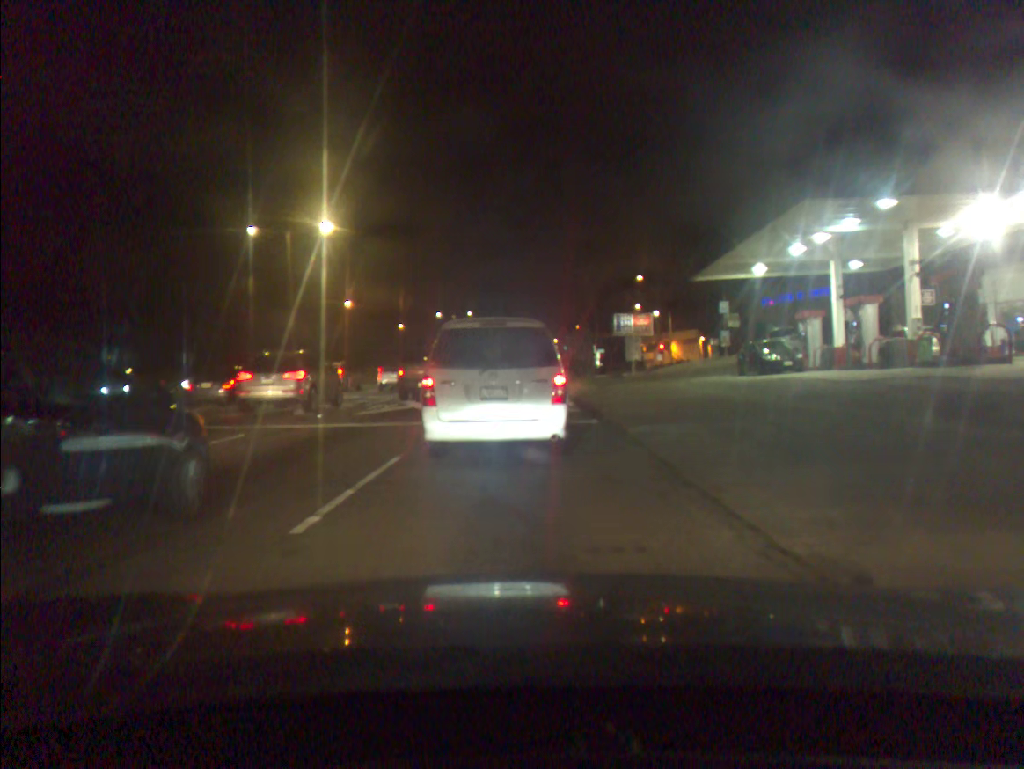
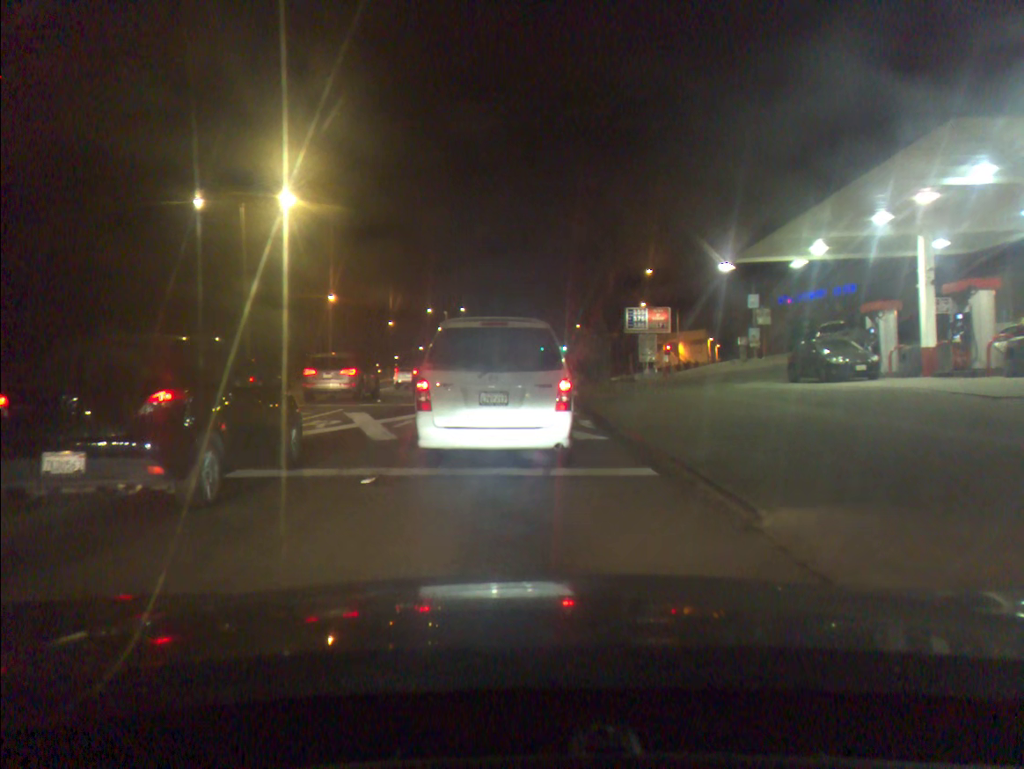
(0.0, +7.0) m; 0°
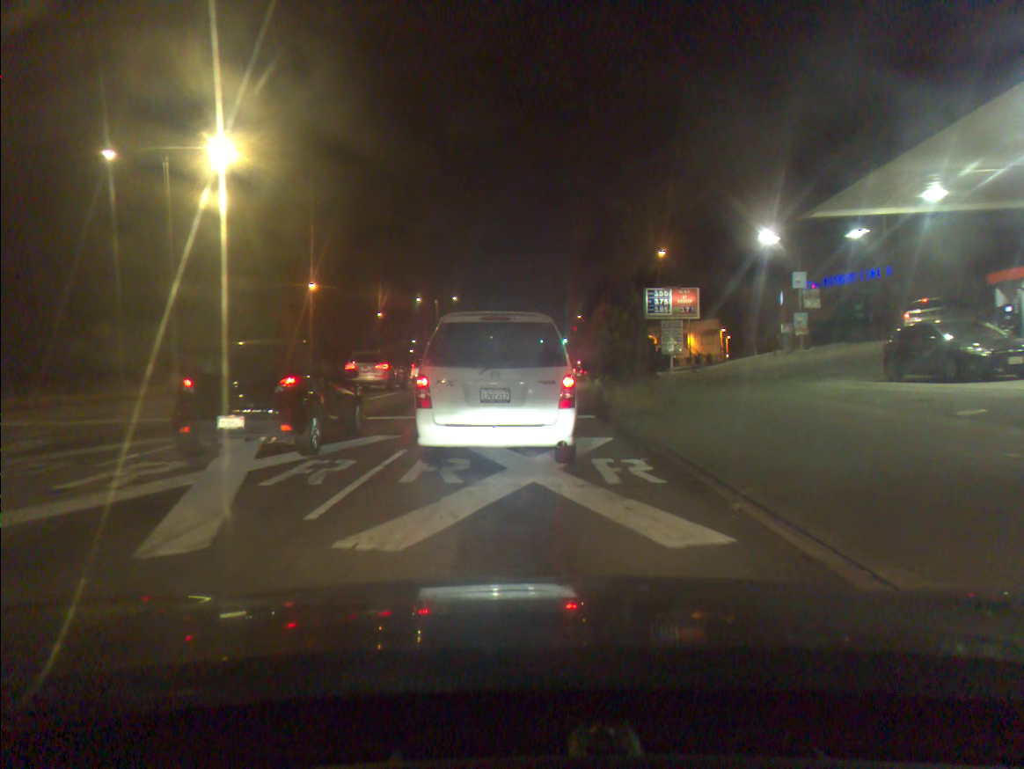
(0.0, +7.7) m; 0°
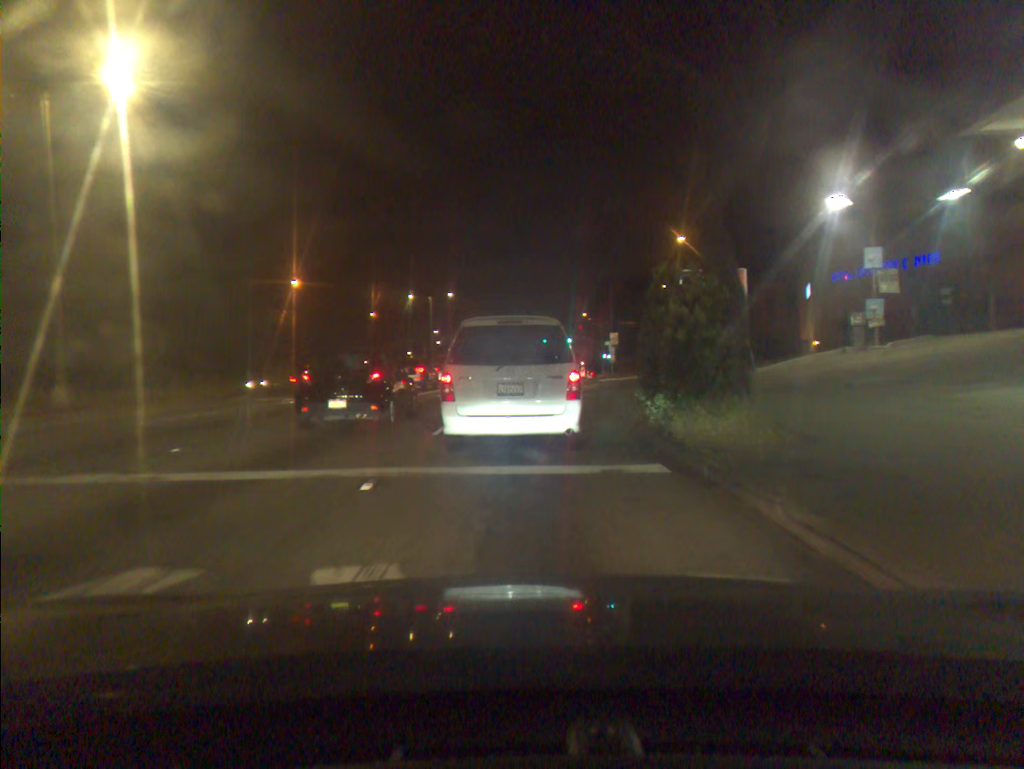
(0.0, +7.7) m; 0°
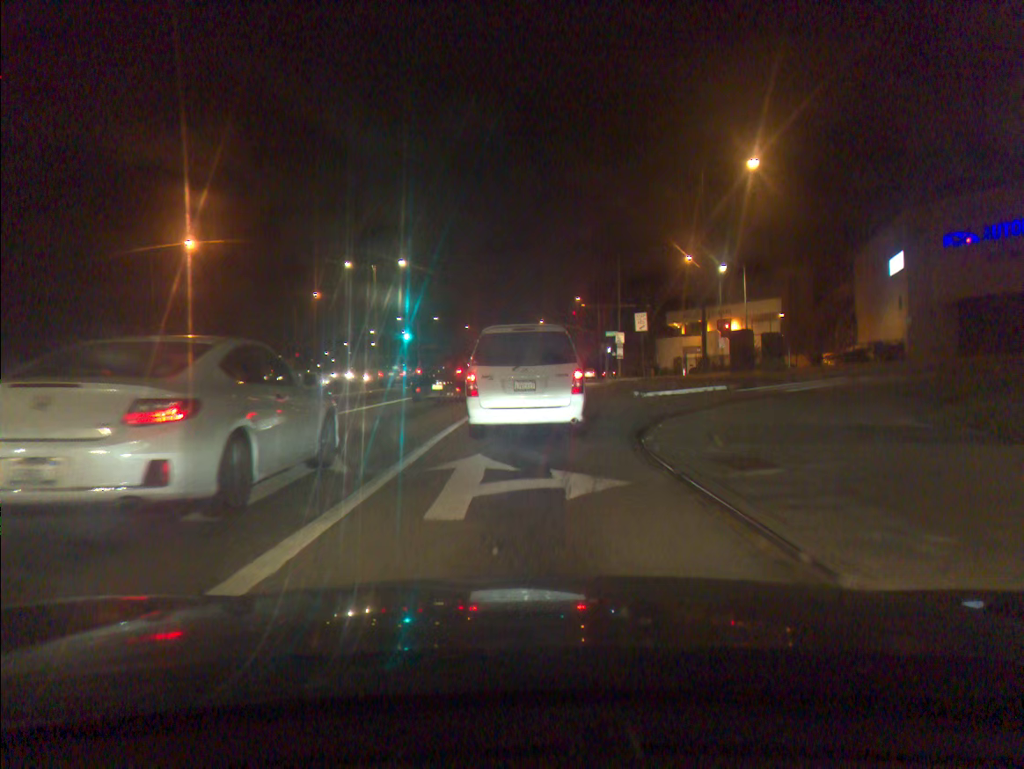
(+0.3, +21.8) m; +2°
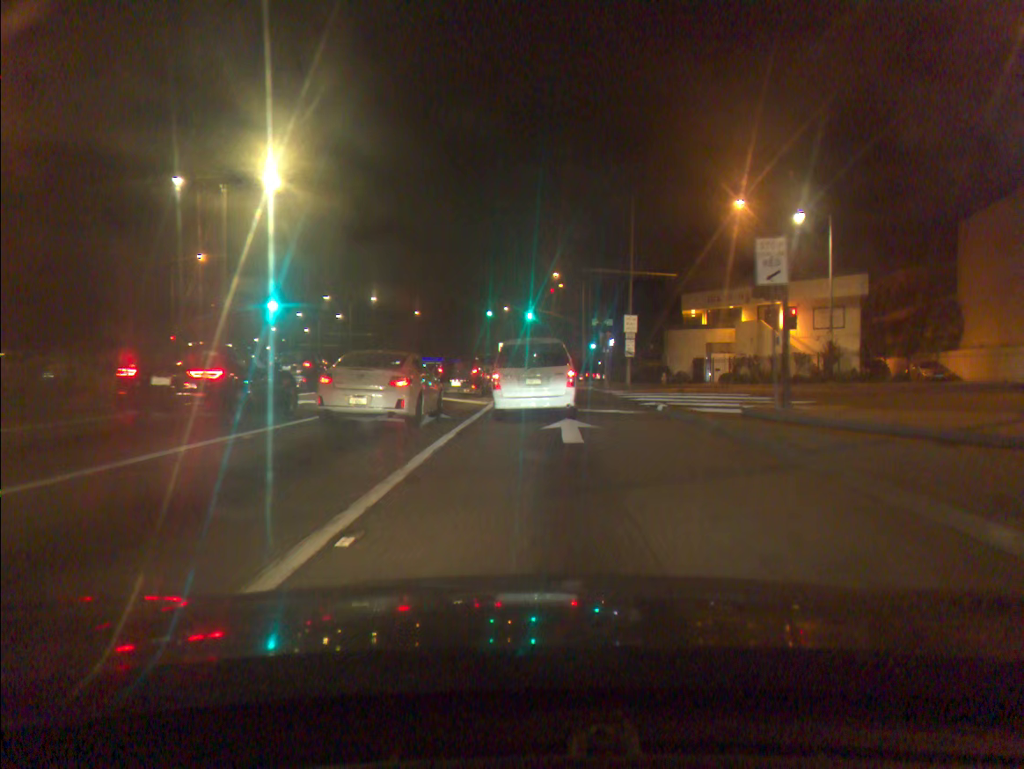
(+0.6, +24.8) m; +3°
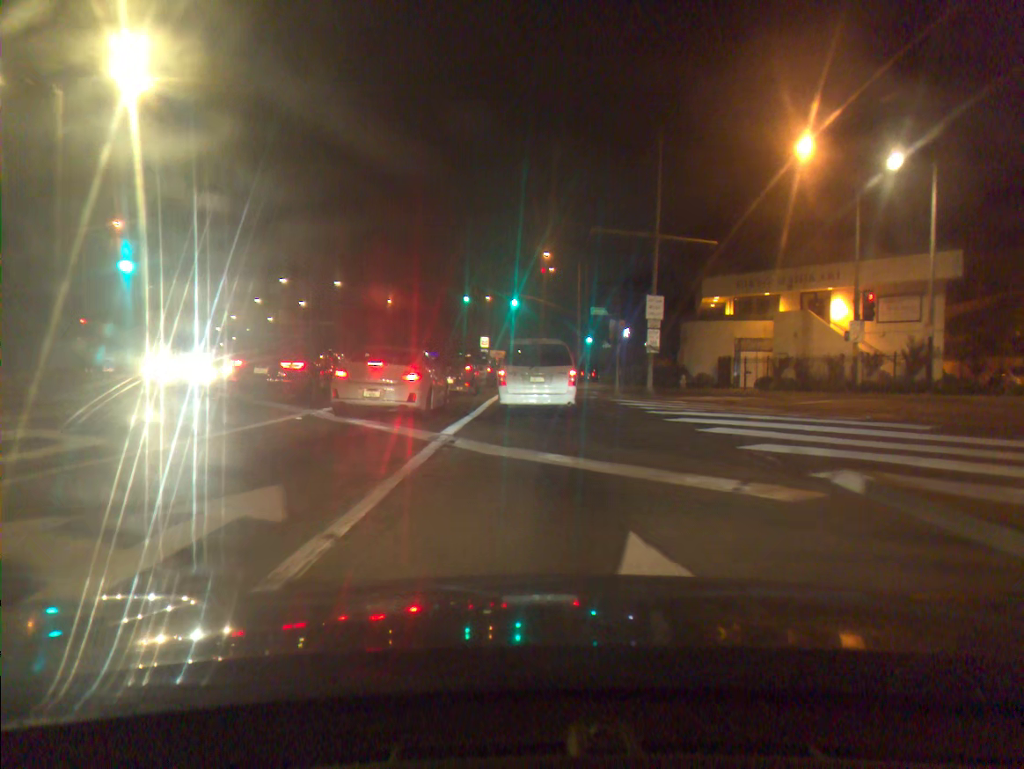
(+0.1, +11.5) m; +1°
